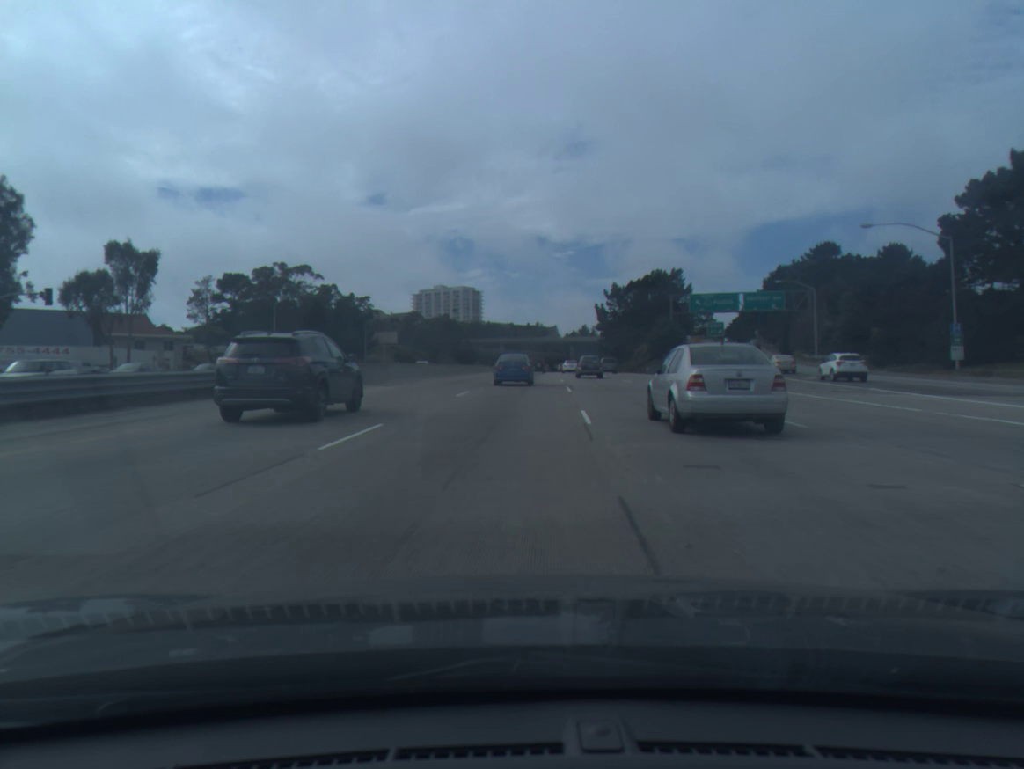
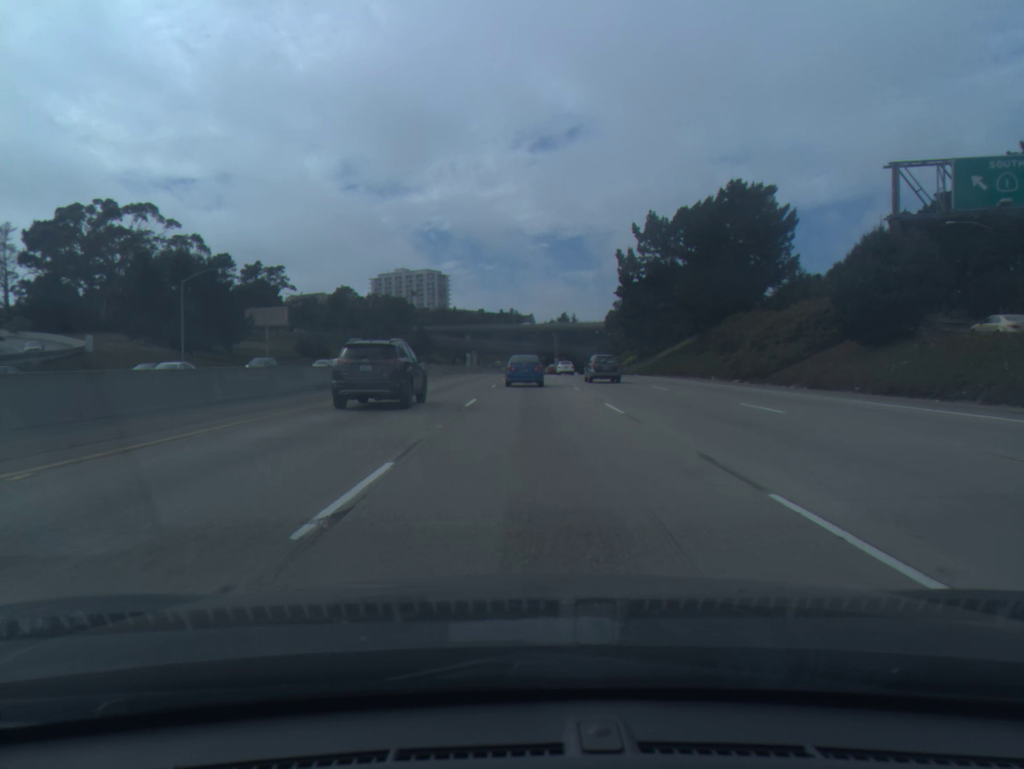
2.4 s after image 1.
(+1.5, +71.5) m; +2°
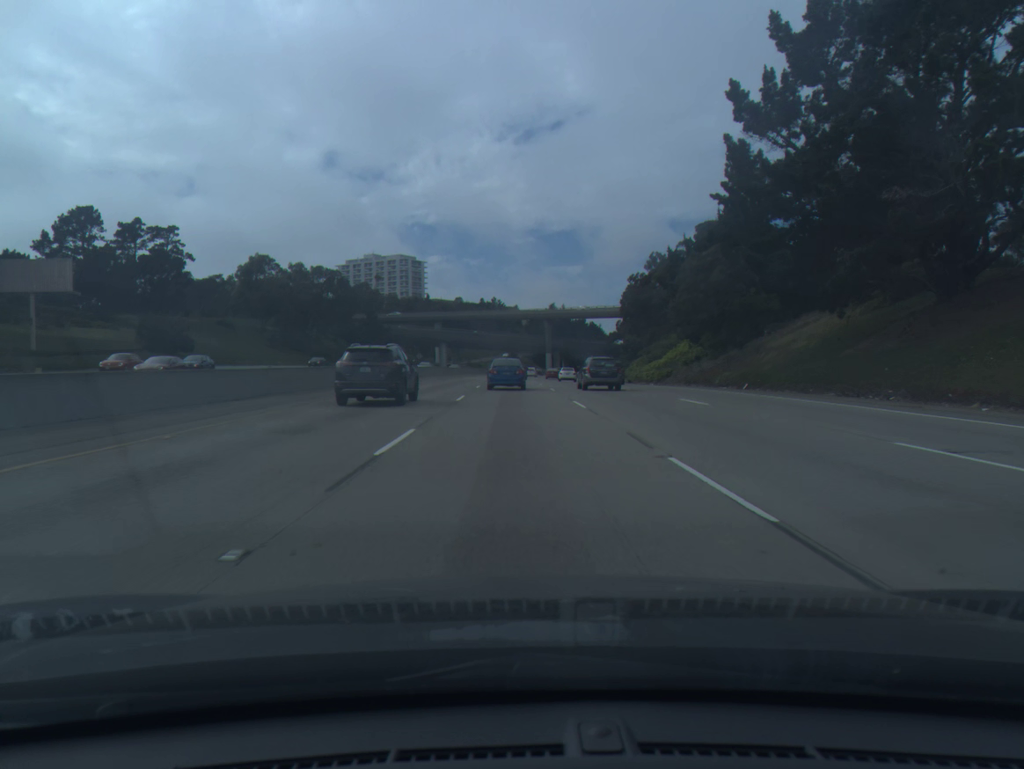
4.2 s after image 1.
(+0.7, +54.0) m; +1°
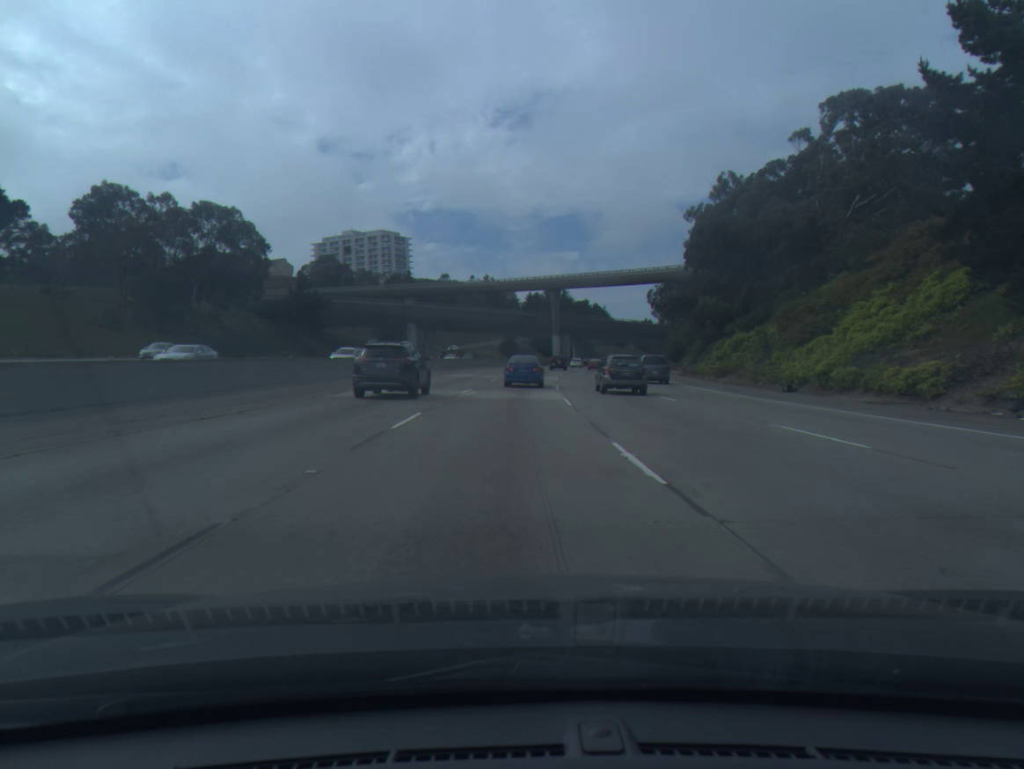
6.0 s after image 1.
(-0.1, +54.5) m; 0°
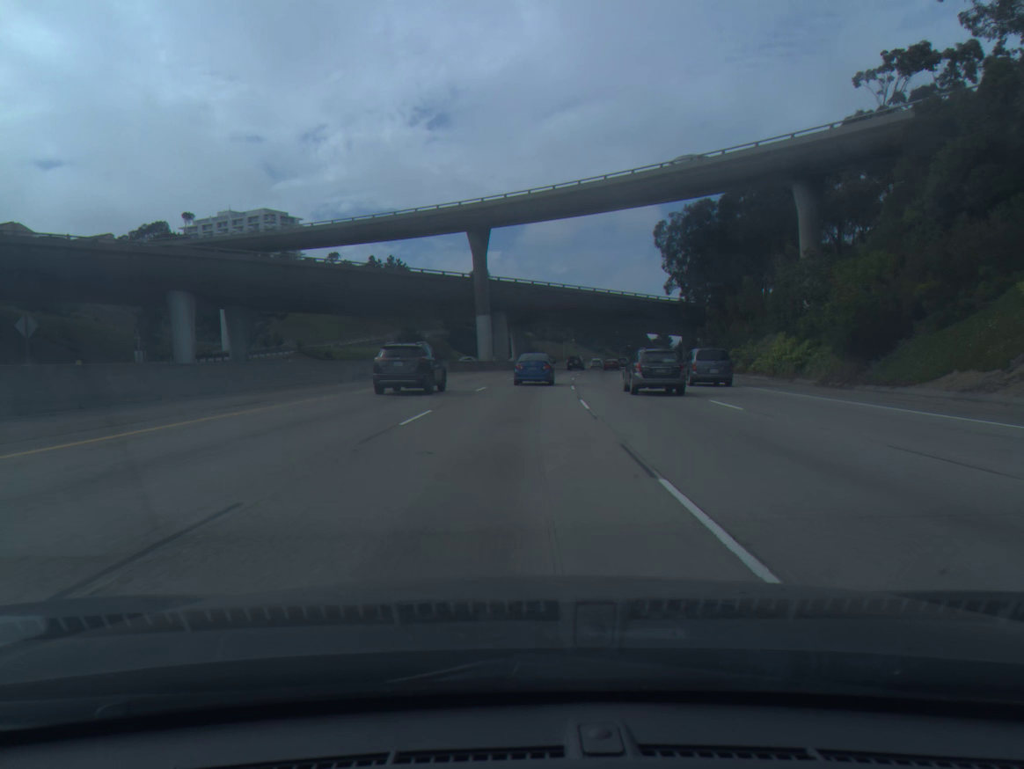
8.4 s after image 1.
(+2.9, +72.6) m; +5°
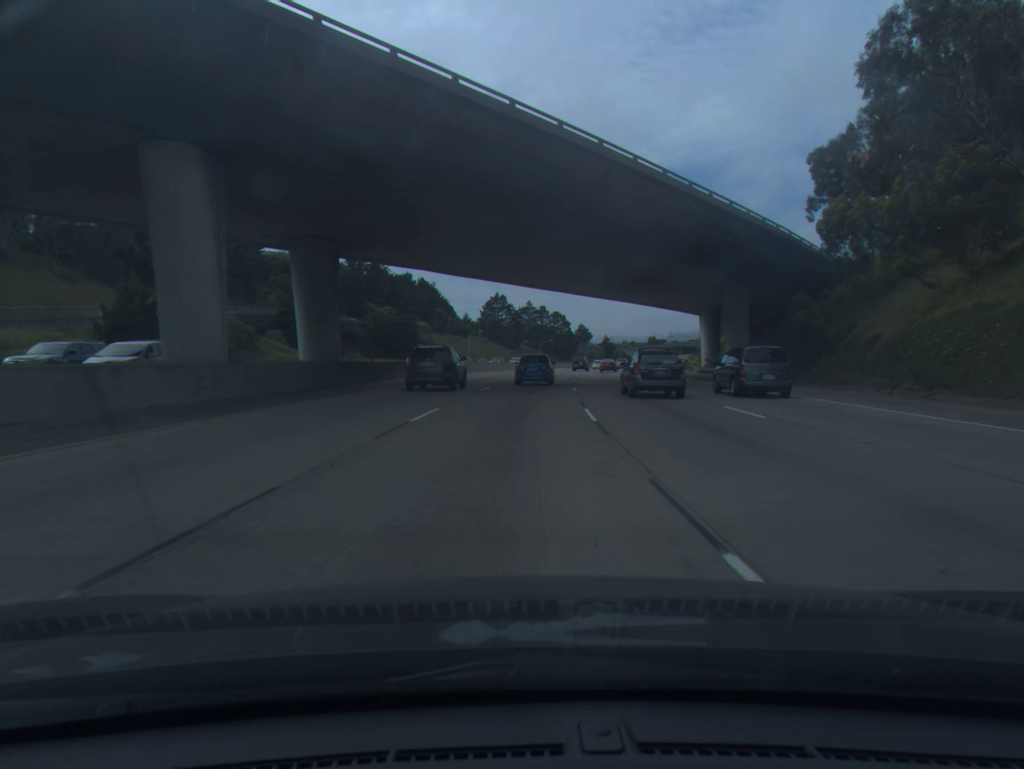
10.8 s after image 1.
(+4.5, +72.0) m; +7°
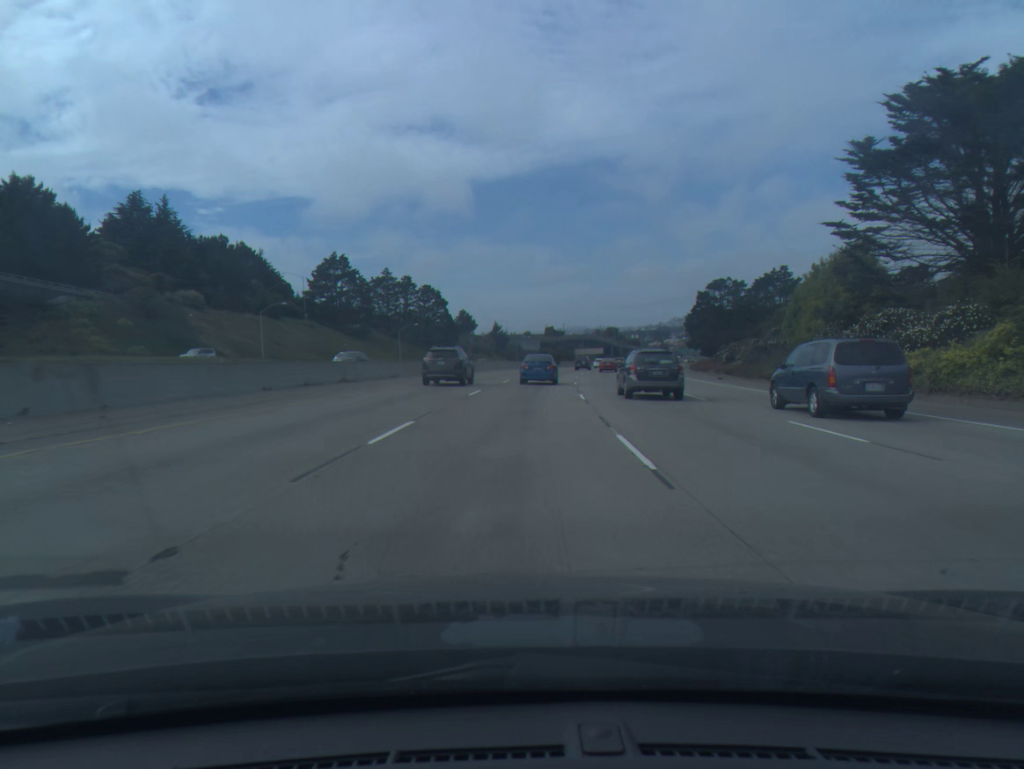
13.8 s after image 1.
(+6.9, +90.7) m; +8°
